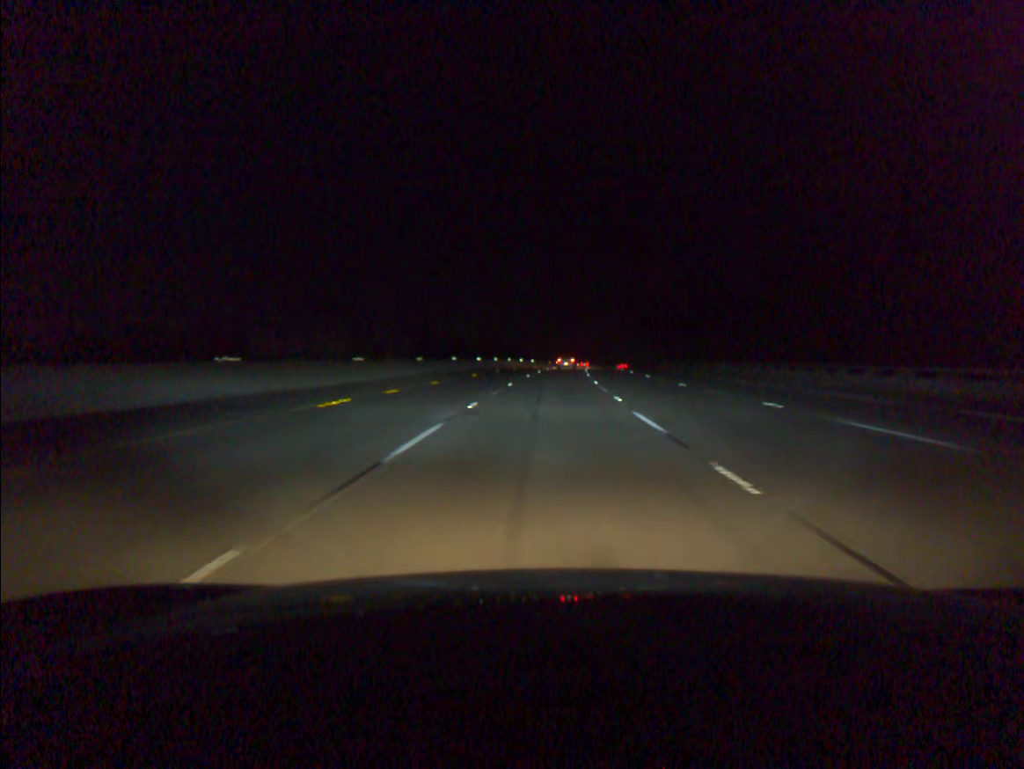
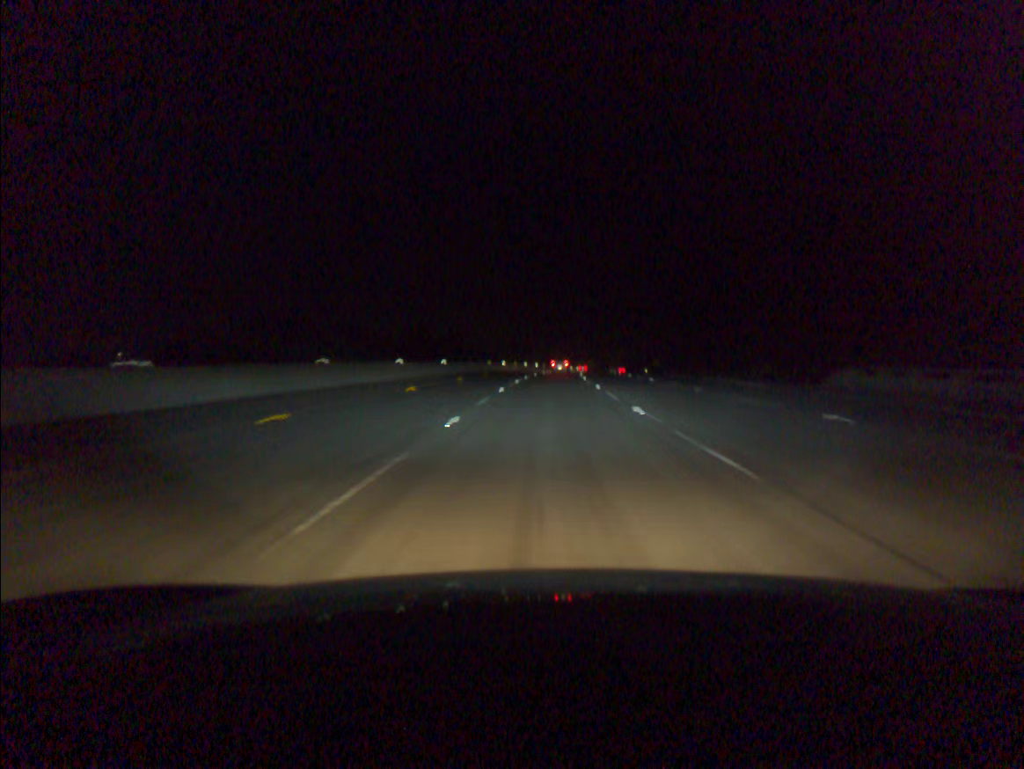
(+2.4, +77.4) m; +4°
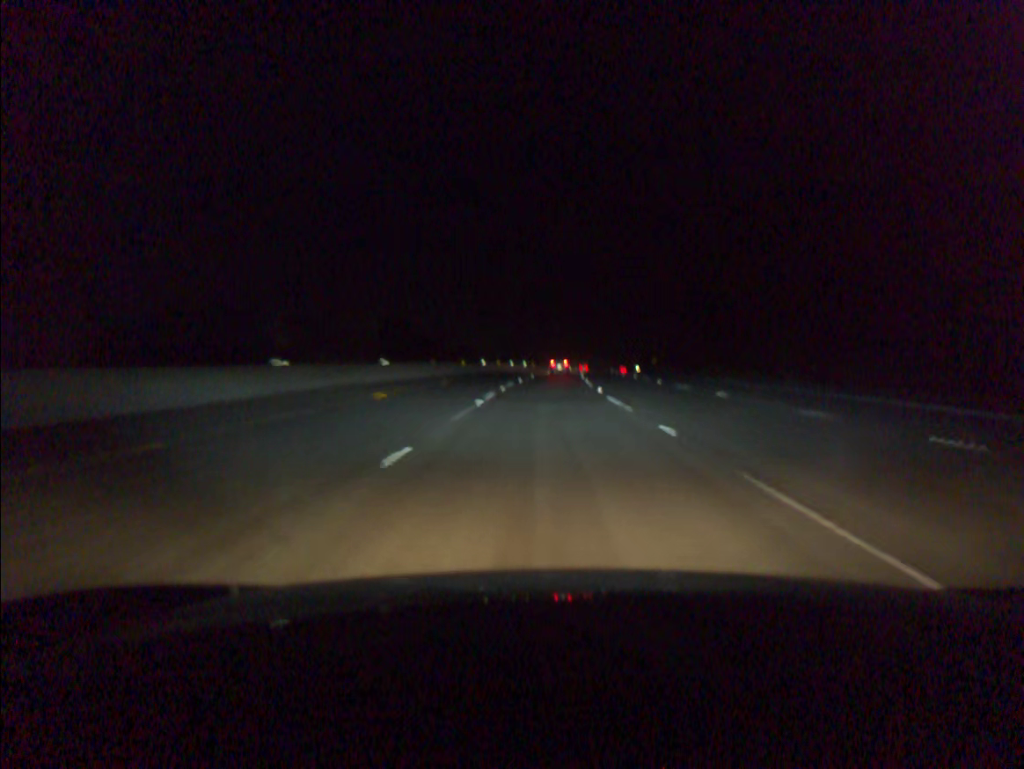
(+0.1, +19.5) m; +1°
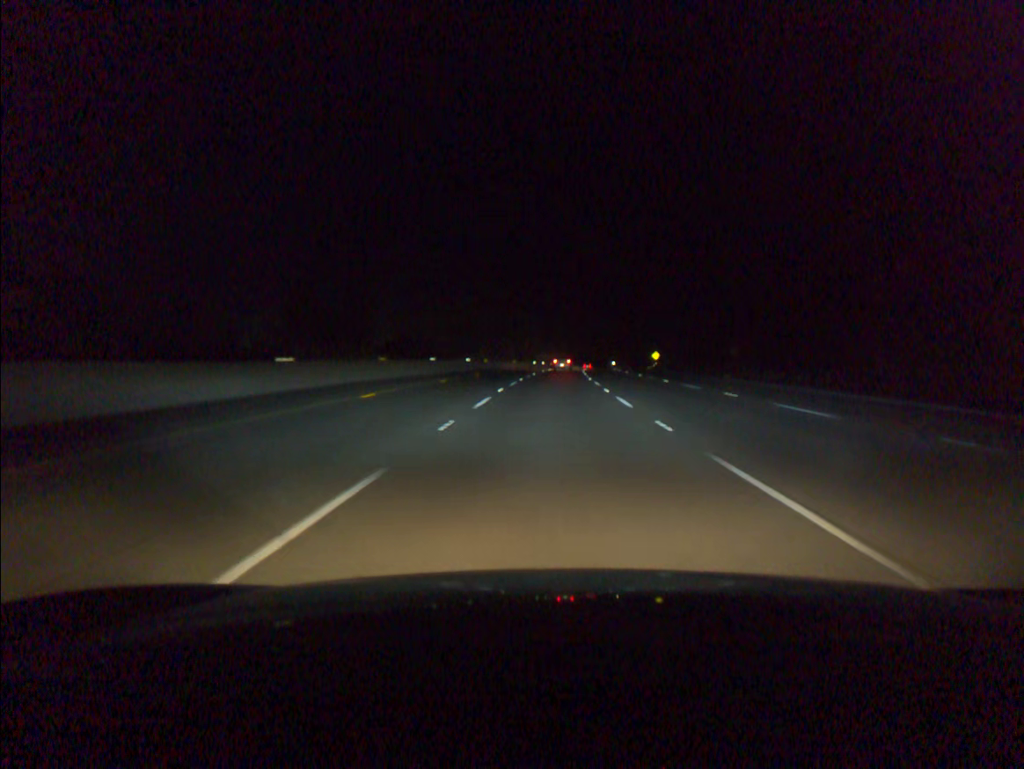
(+1.1, +58.5) m; +2°
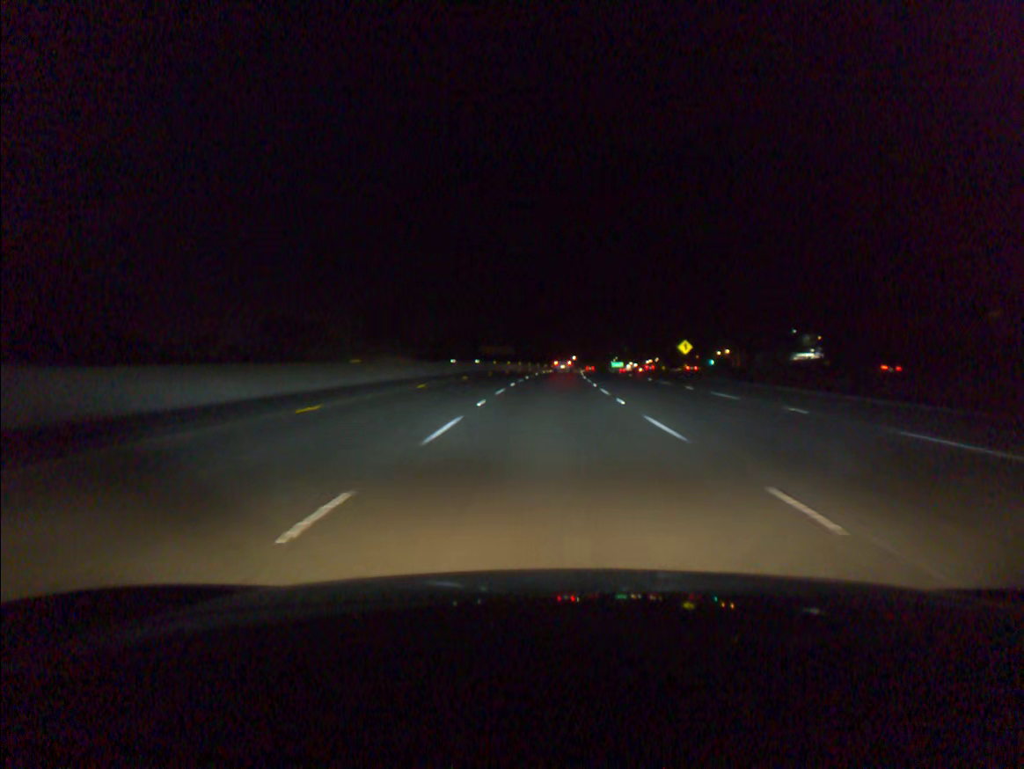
(+2.3, +78.3) m; +3°
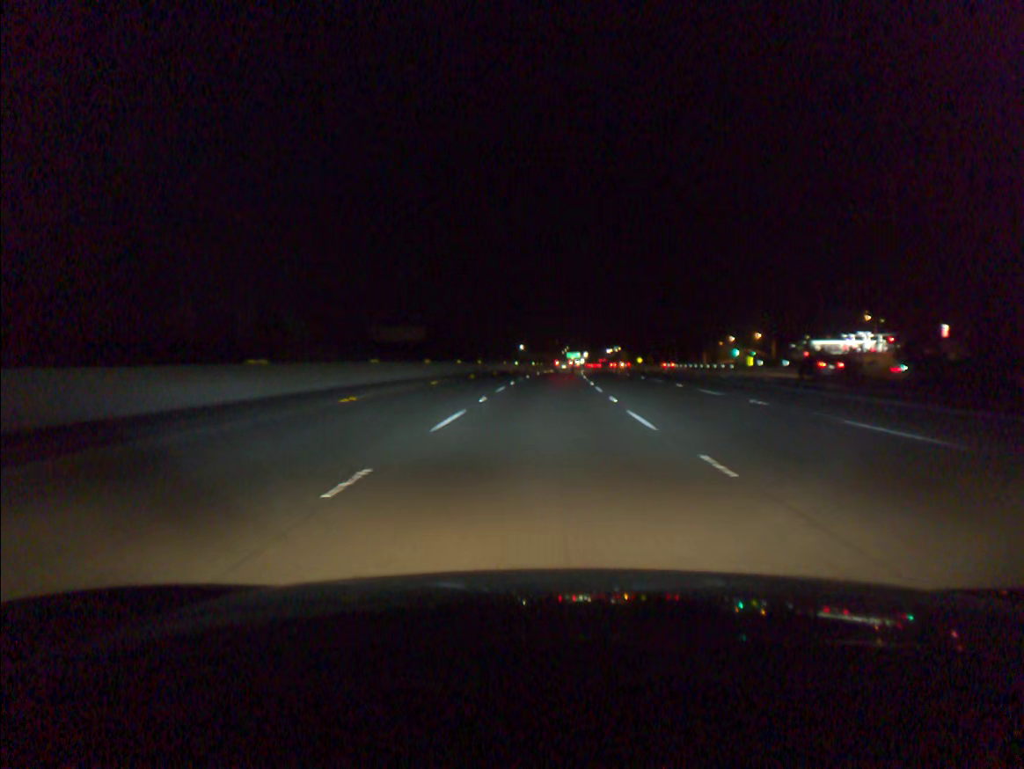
(+3.4, +98.0) m; +4°
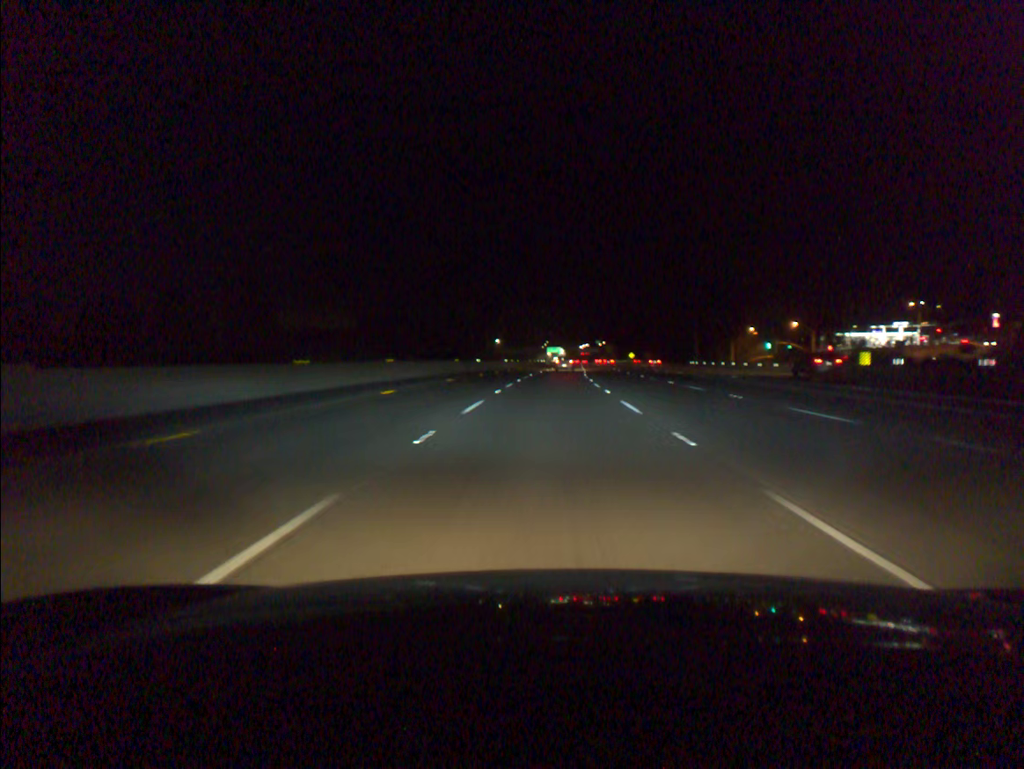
(+0.5, +39.3) m; +2°
